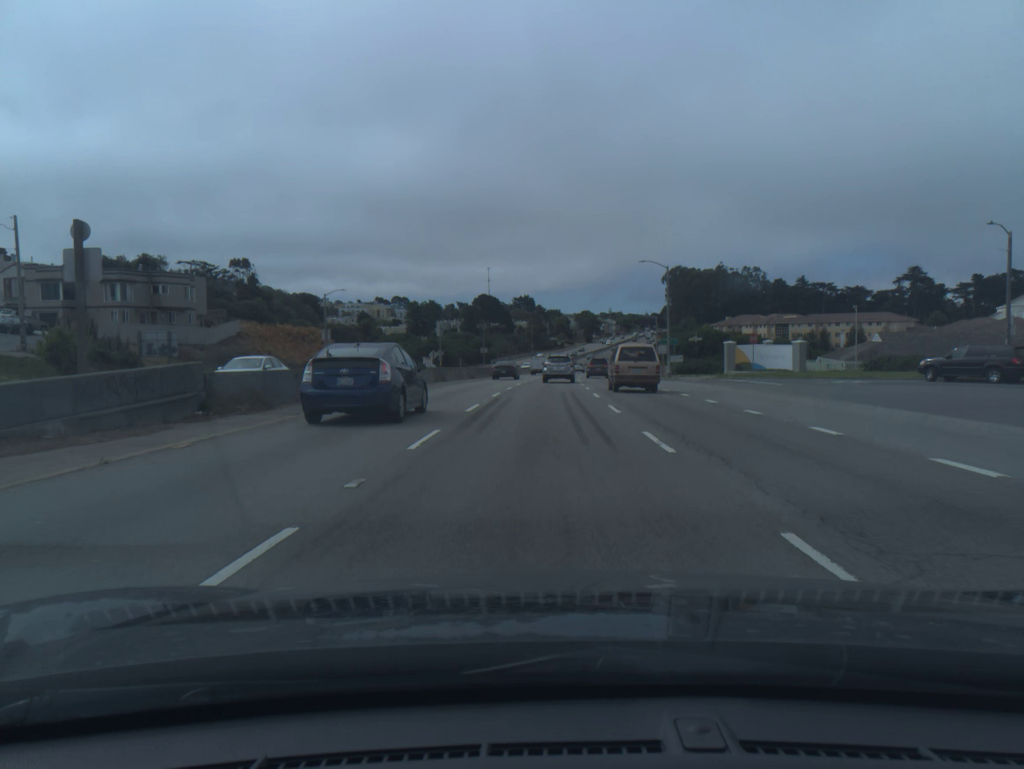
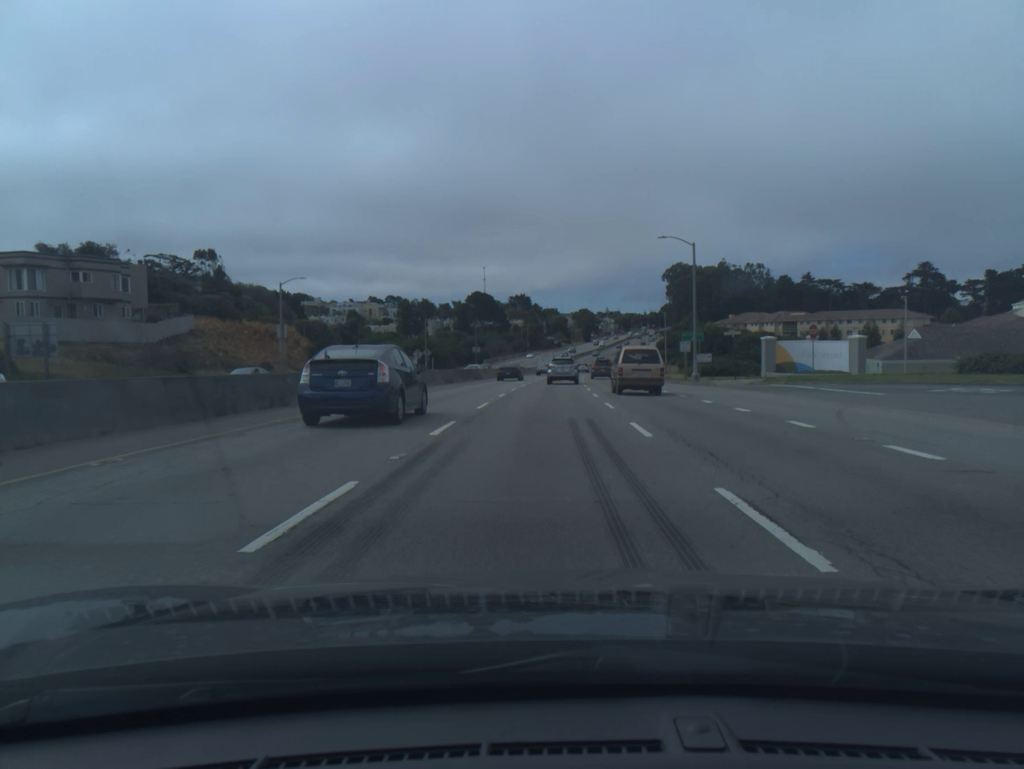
(0.0, +12.9) m; 0°
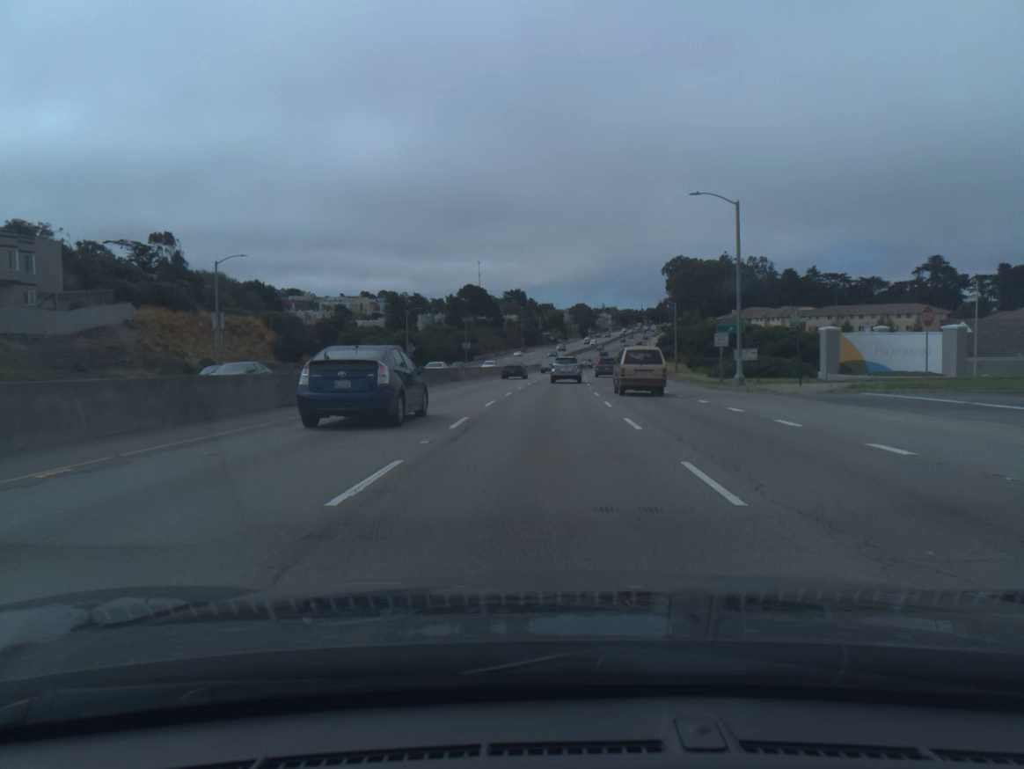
(0.0, +12.9) m; 0°
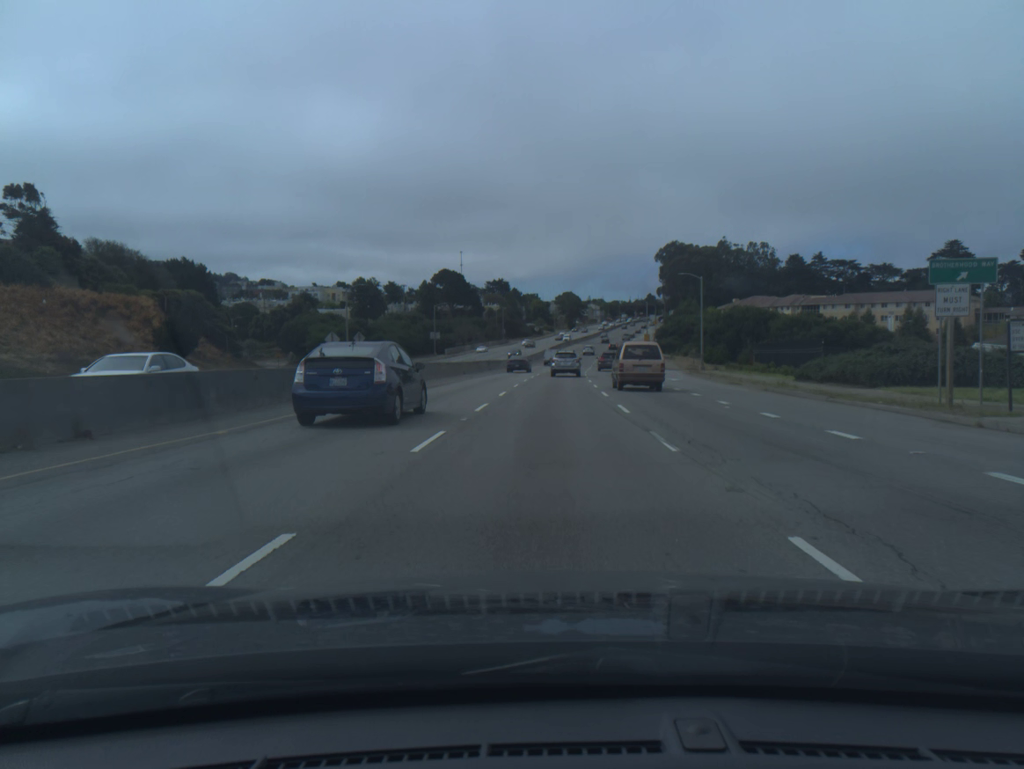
(+0.2, +26.0) m; +1°
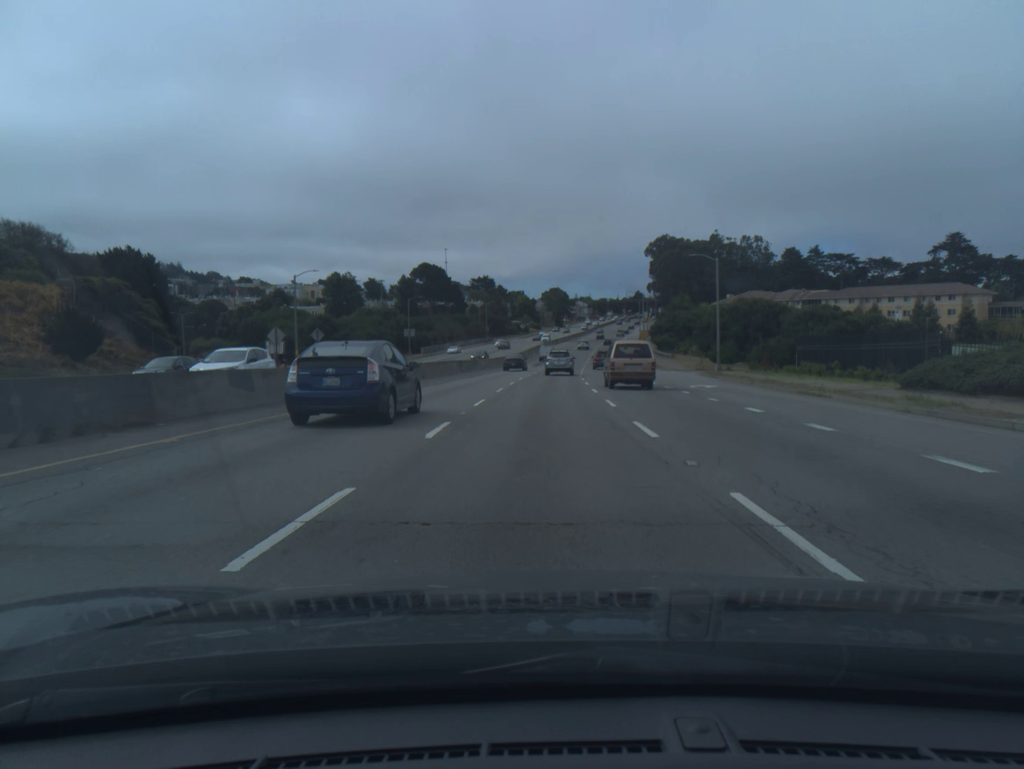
(+0.1, +13.1) m; +1°
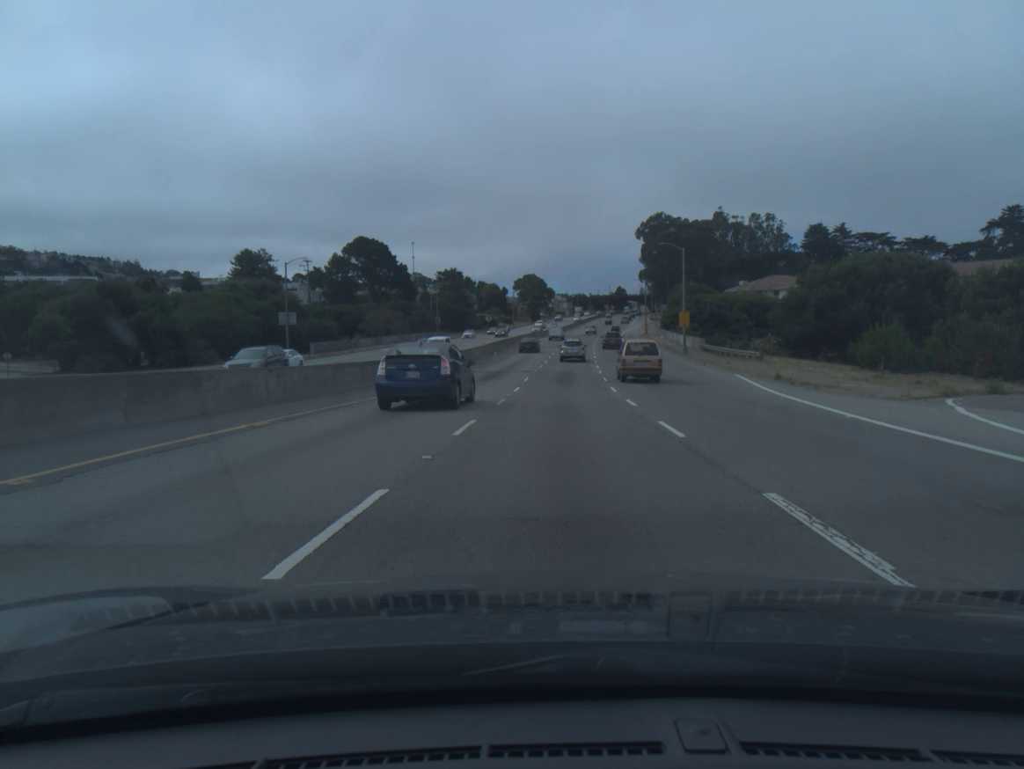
(+0.5, +51.8) m; +2°
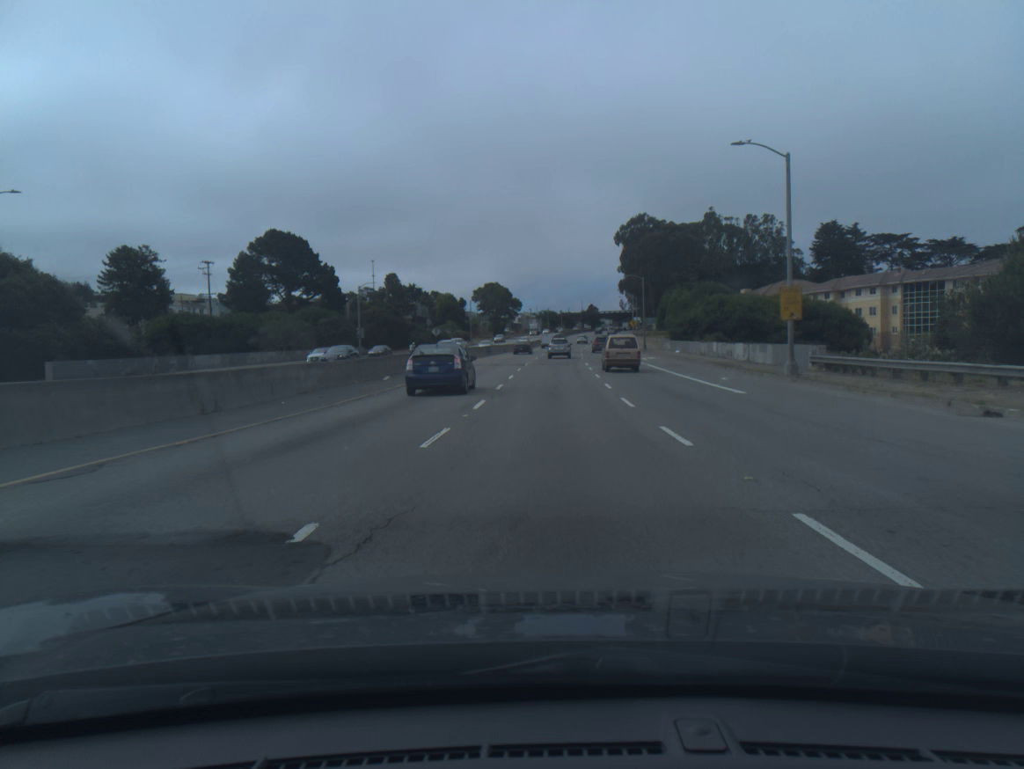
(+0.9, +38.0) m; +2°
